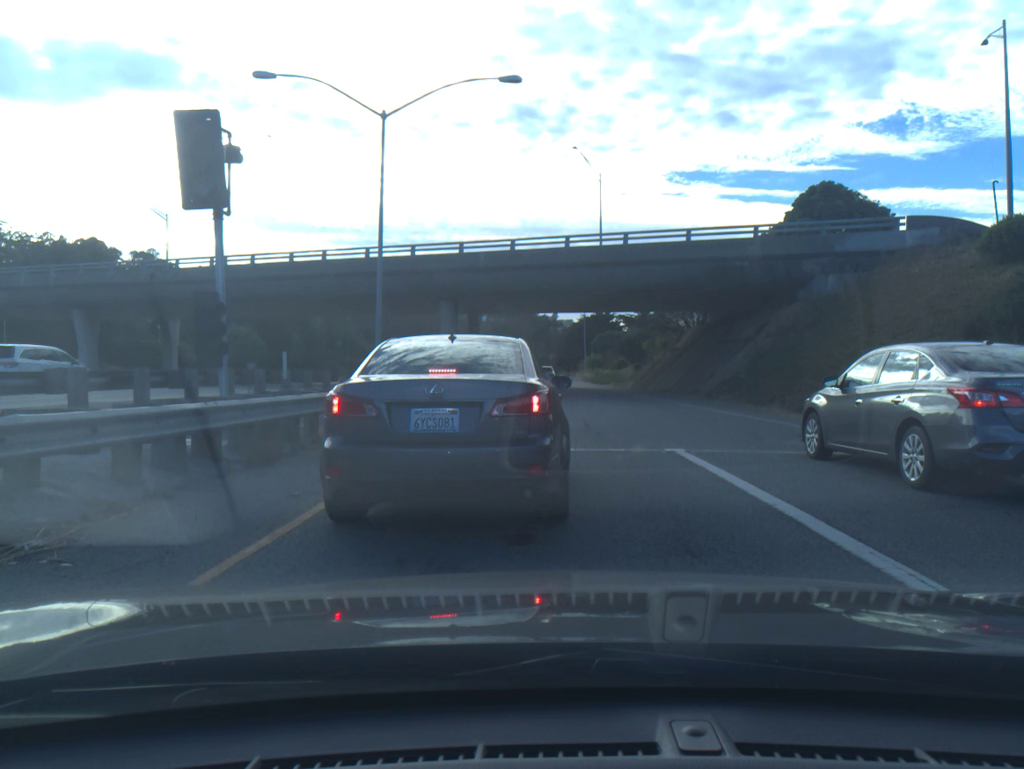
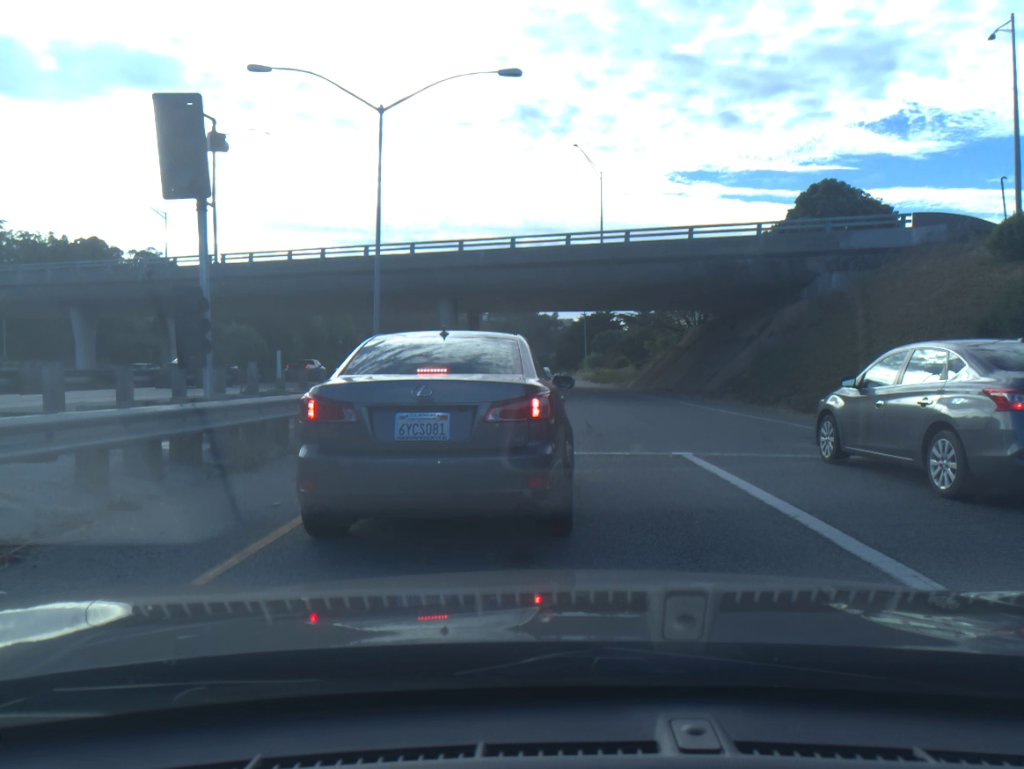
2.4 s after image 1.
(-0.1, +0.6) m; 0°
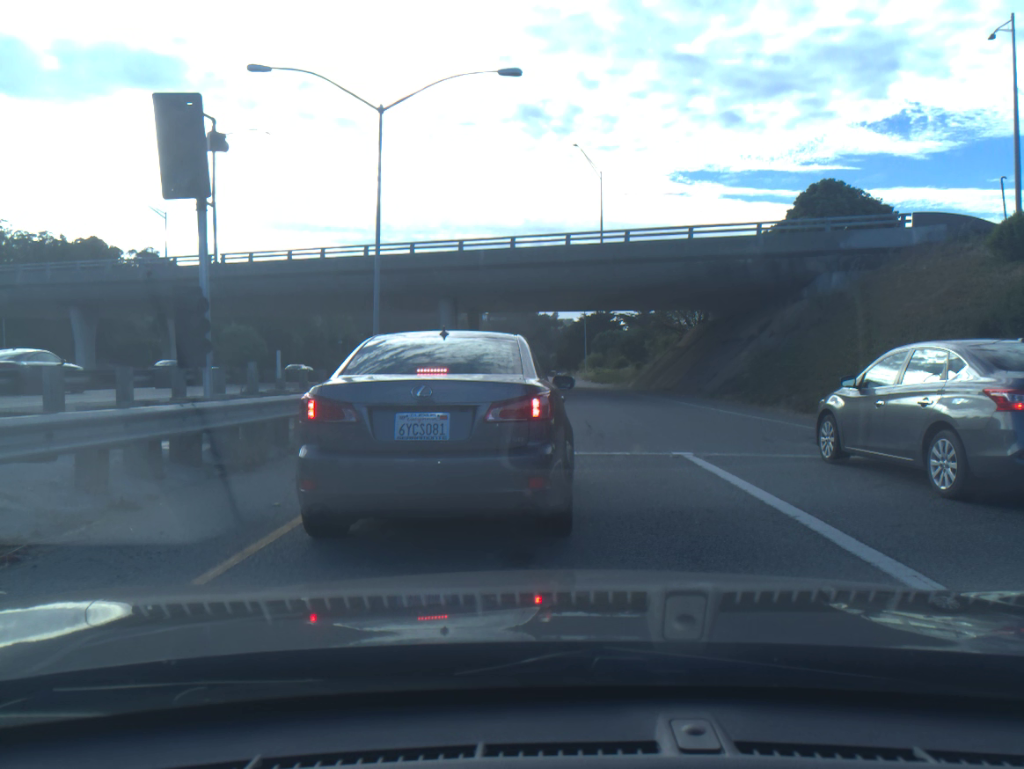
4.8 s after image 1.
(0.0, 0.0) m; 0°
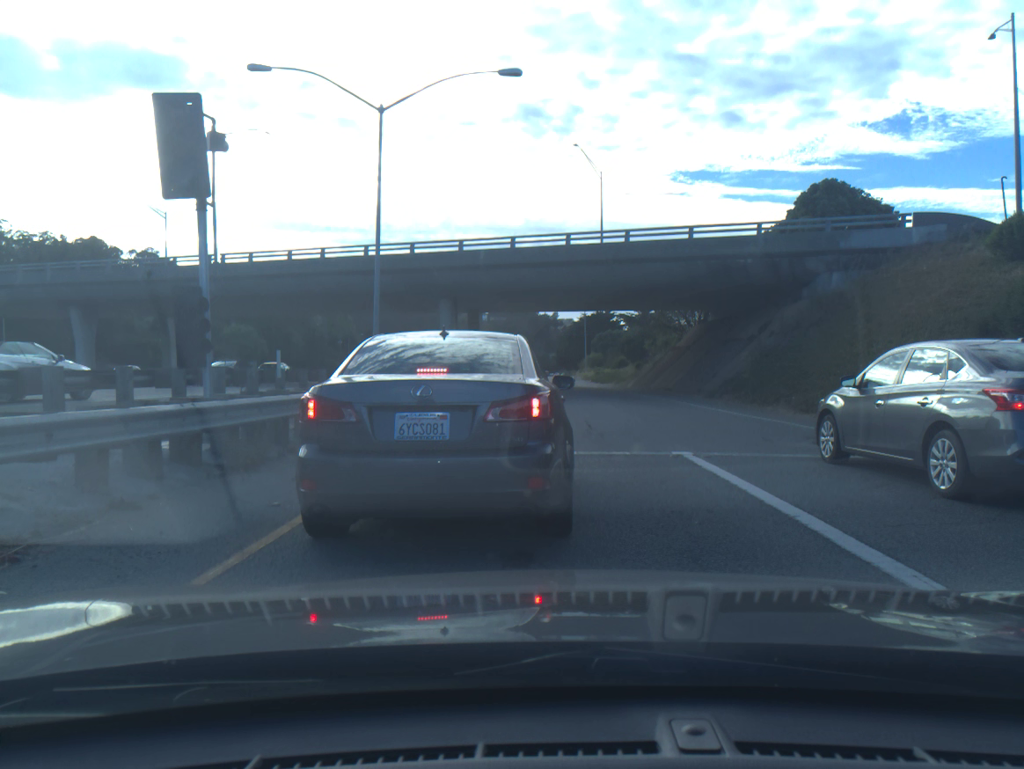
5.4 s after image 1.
(0.0, 0.0) m; 0°
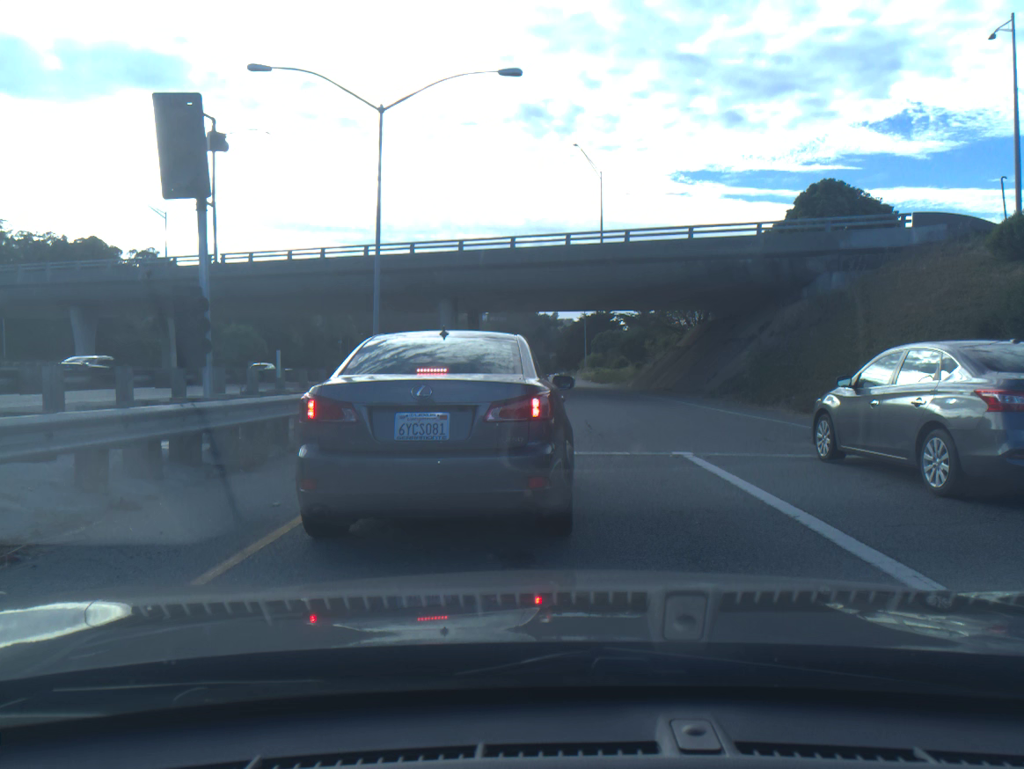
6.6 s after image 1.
(0.0, 0.0) m; 0°
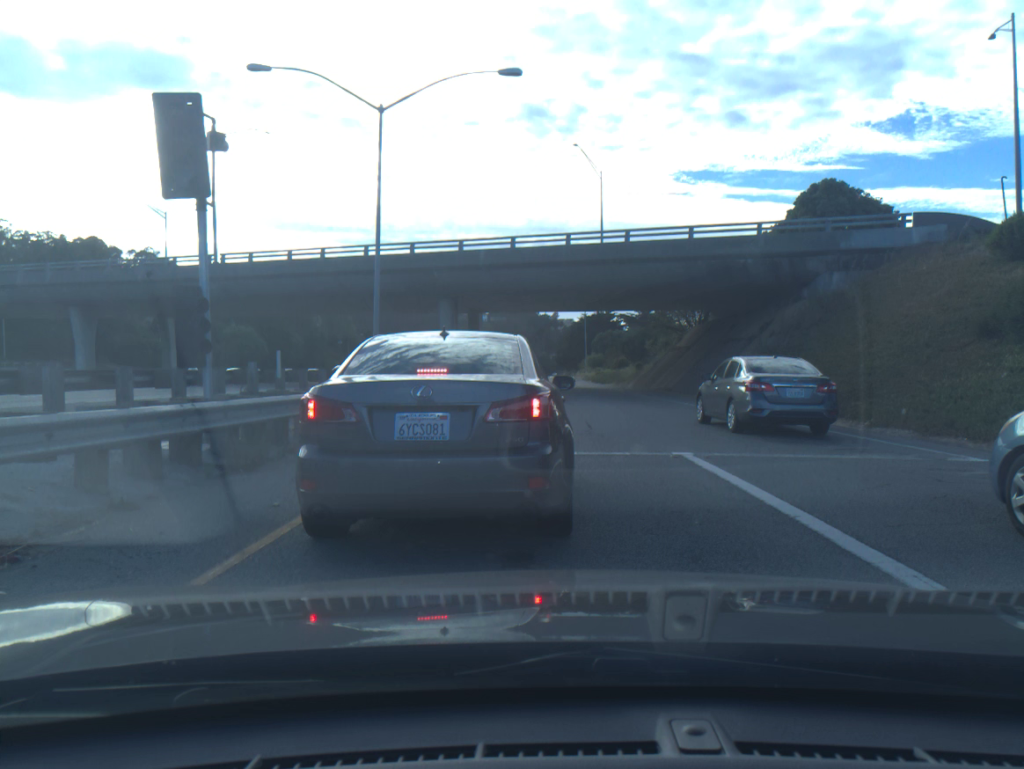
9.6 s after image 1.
(0.0, 0.0) m; 0°
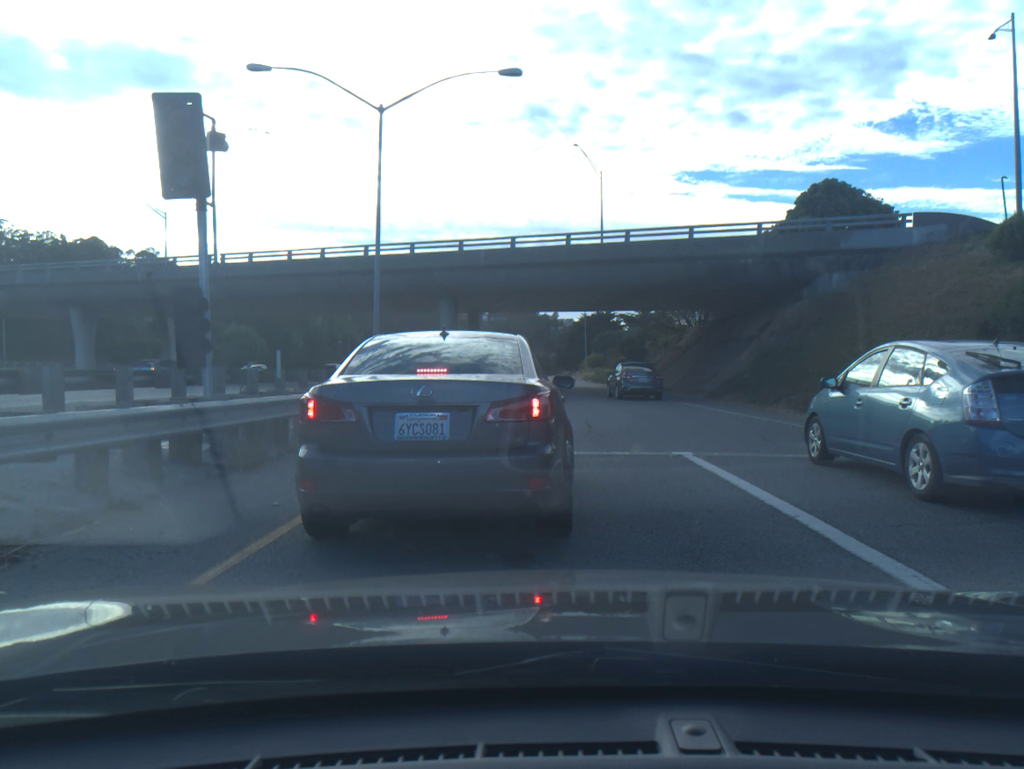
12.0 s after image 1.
(0.0, 0.0) m; 0°
